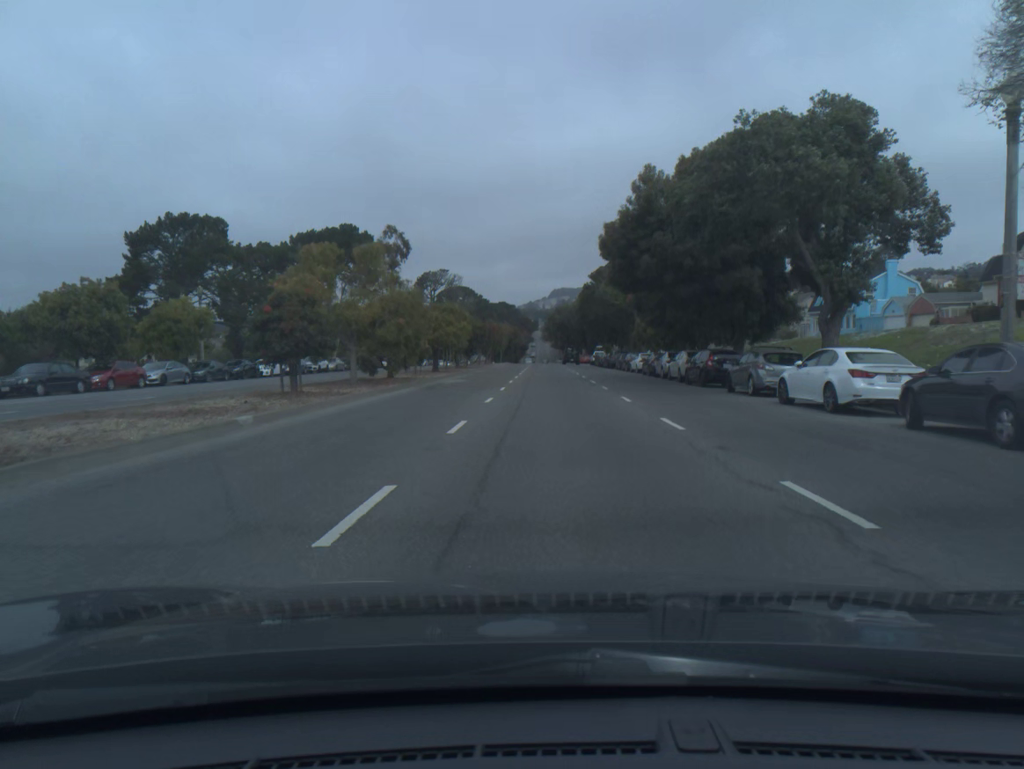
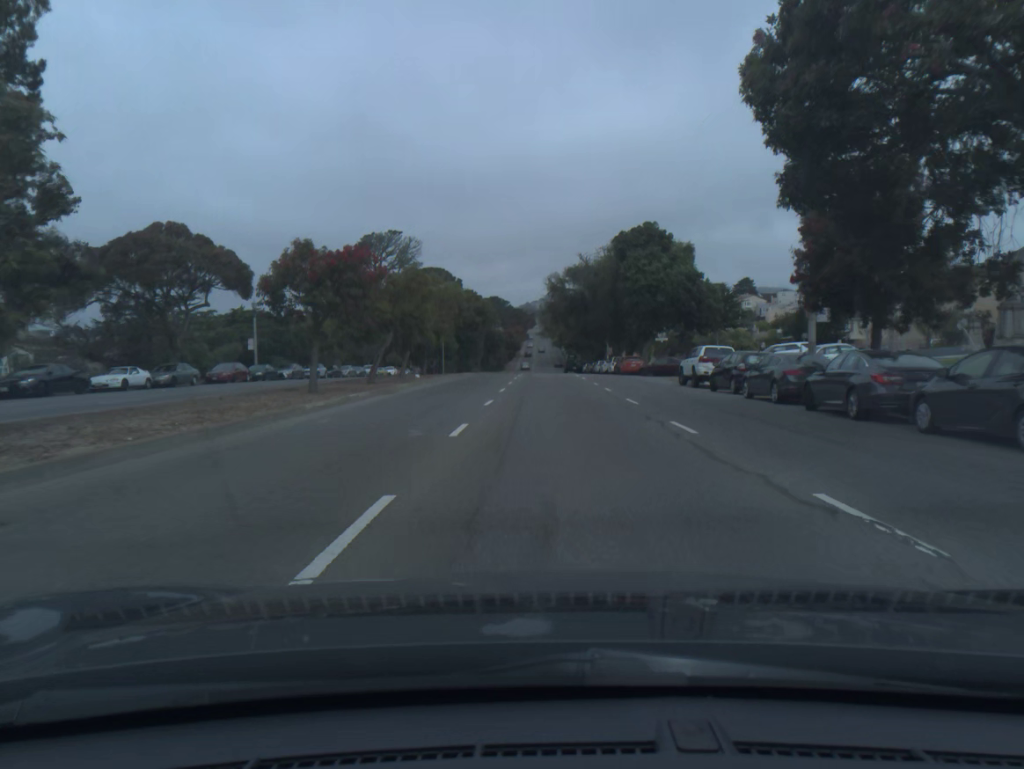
(0.0, +66.3) m; 0°
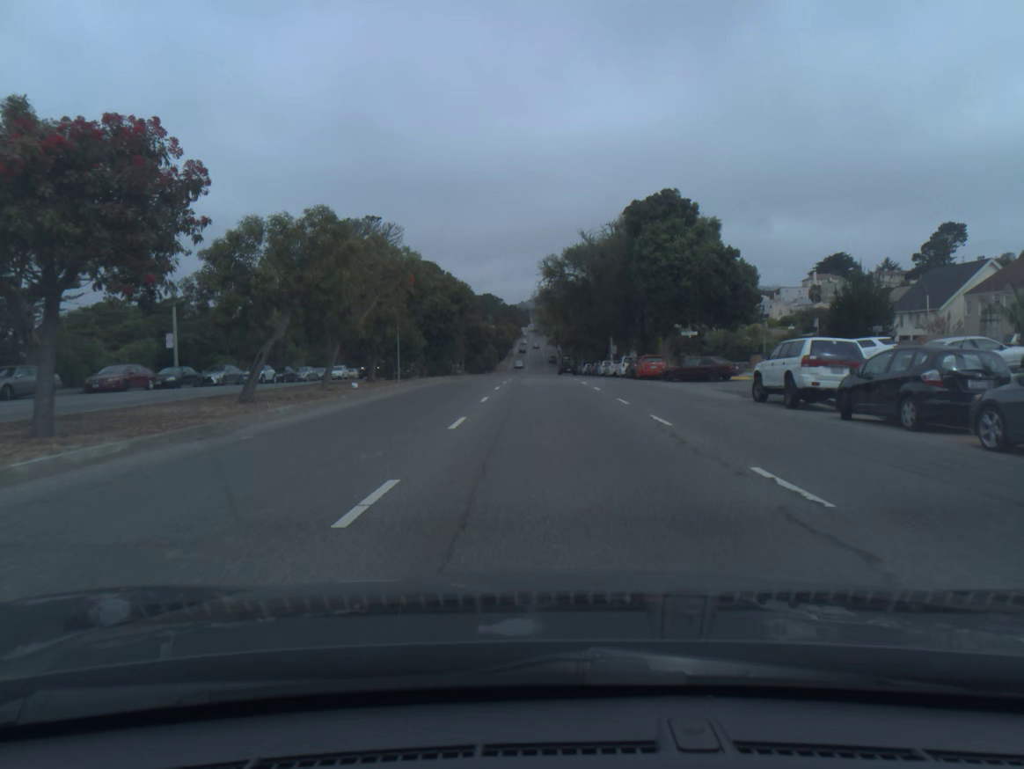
(+0.1, +13.3) m; 0°
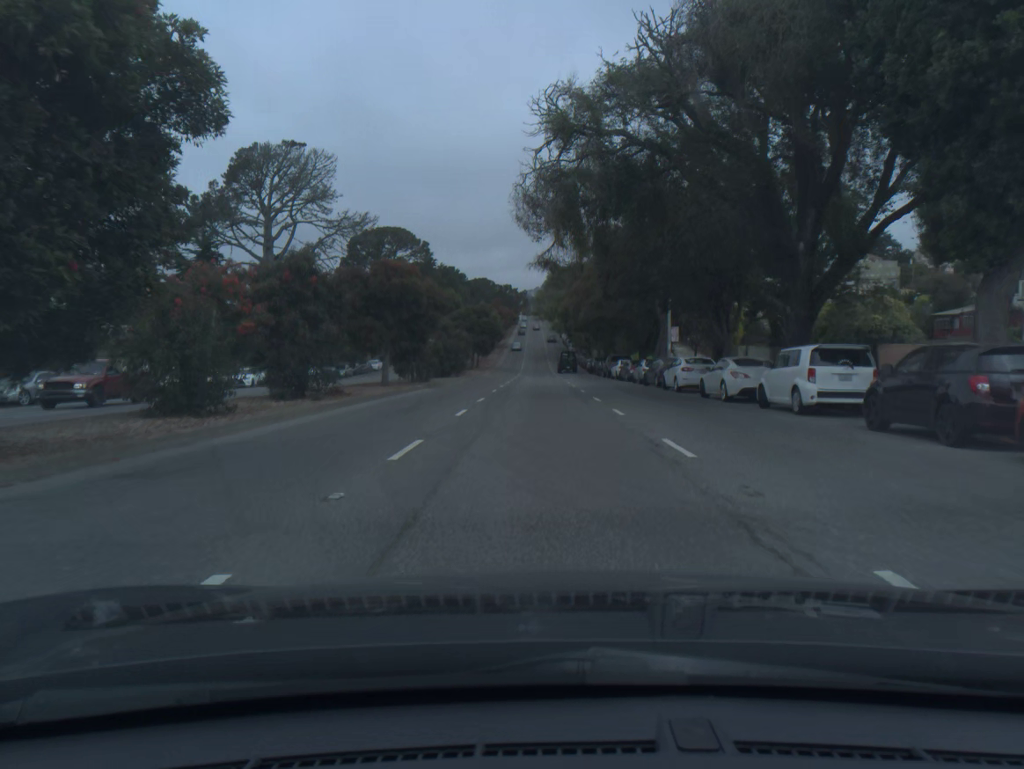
(+0.1, +39.6) m; 0°
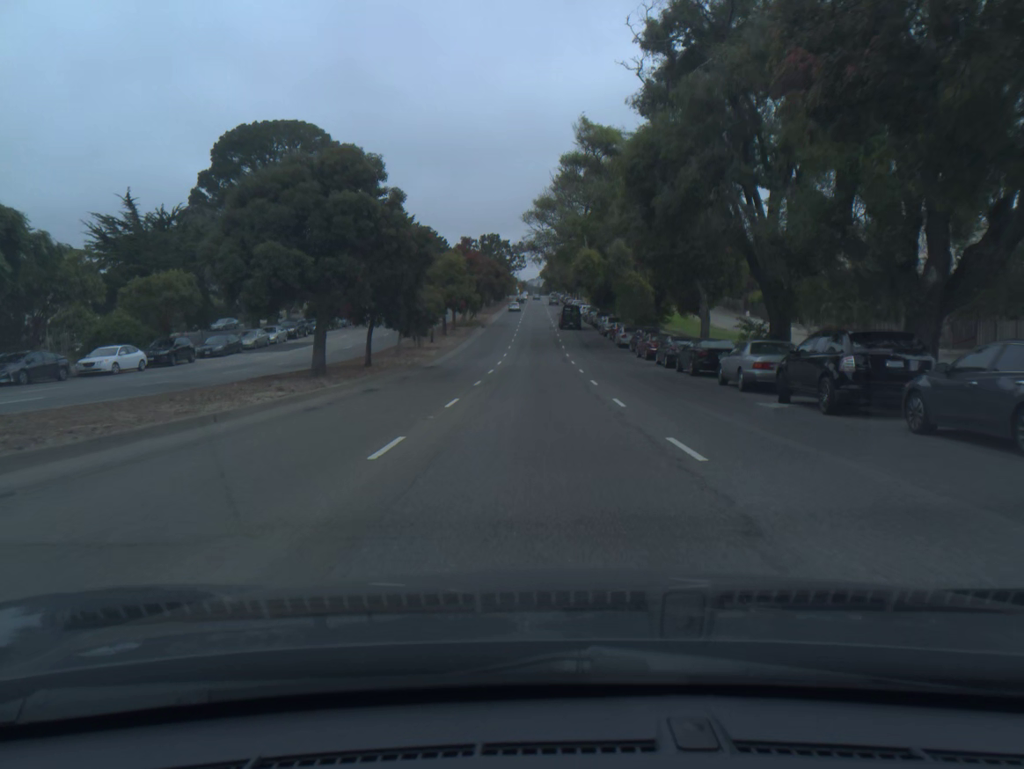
(-0.4, +65.8) m; 0°
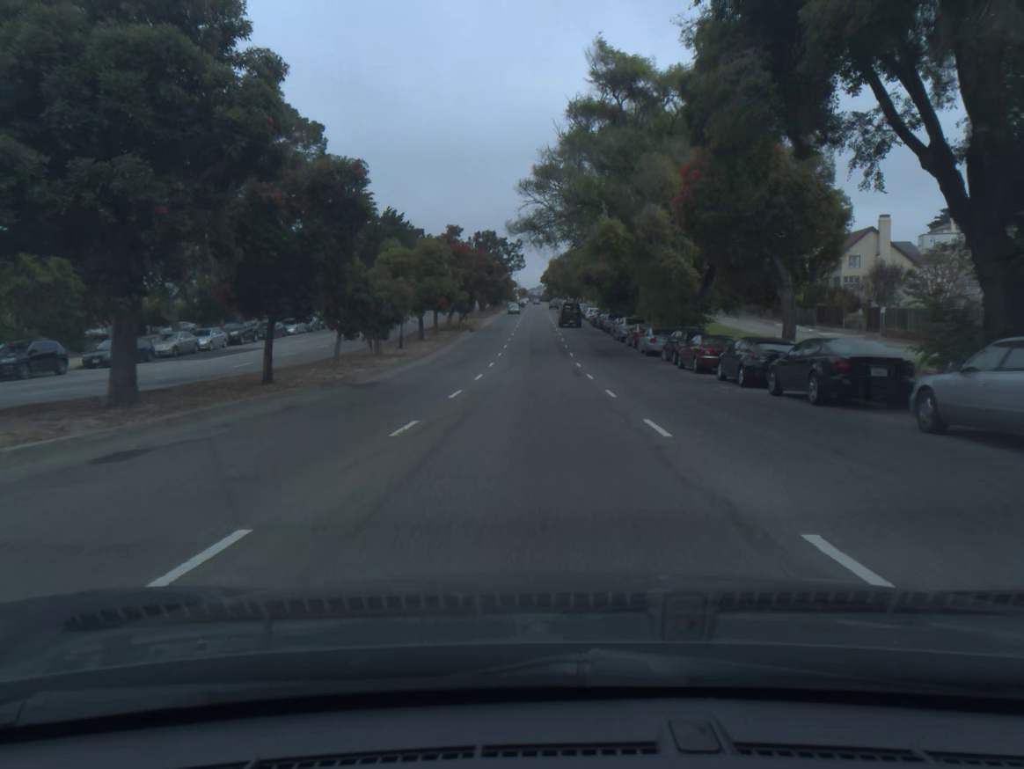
(0.0, +13.2) m; 0°
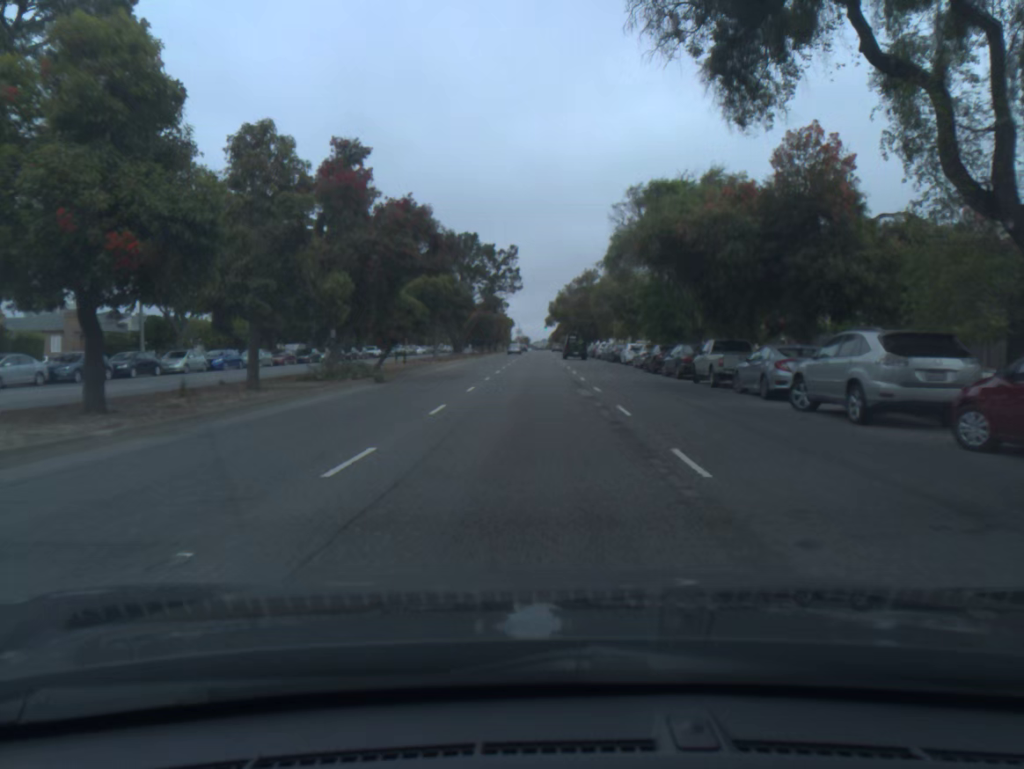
(0.0, +39.0) m; 0°
